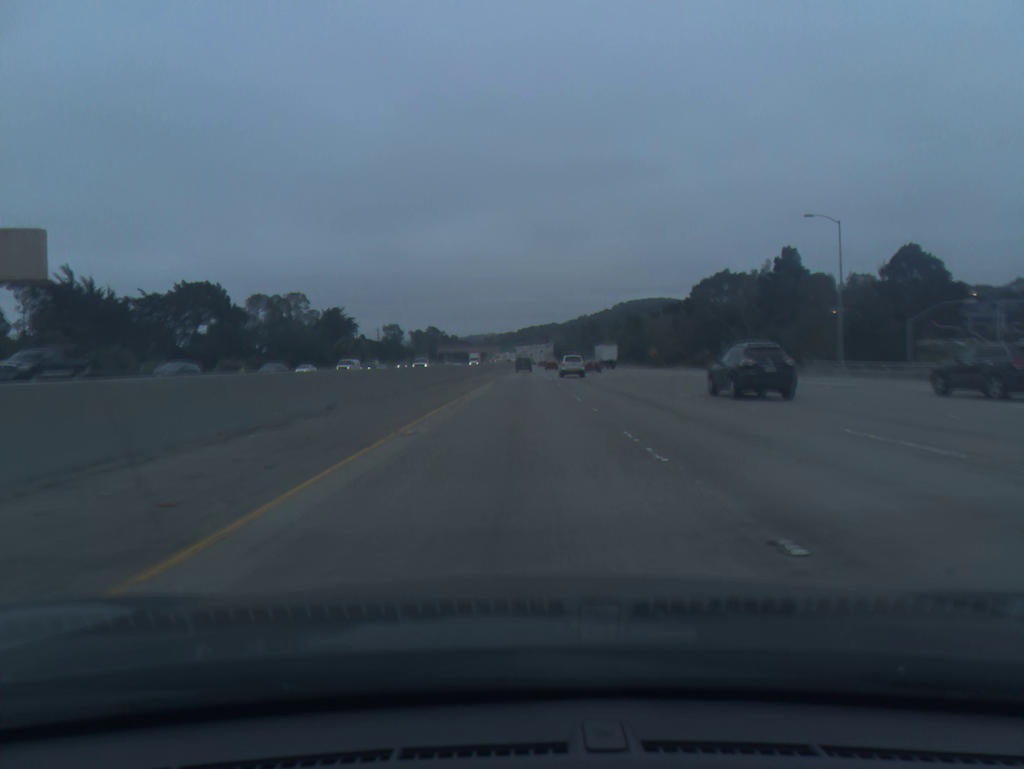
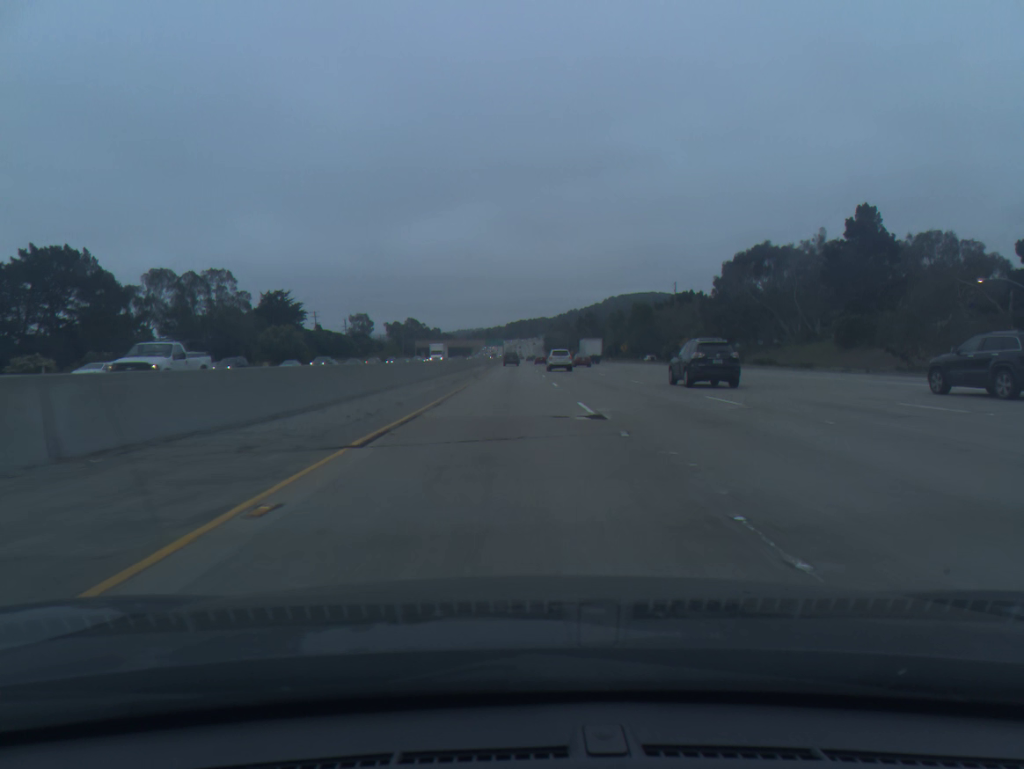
(+0.3, +36.9) m; +1°
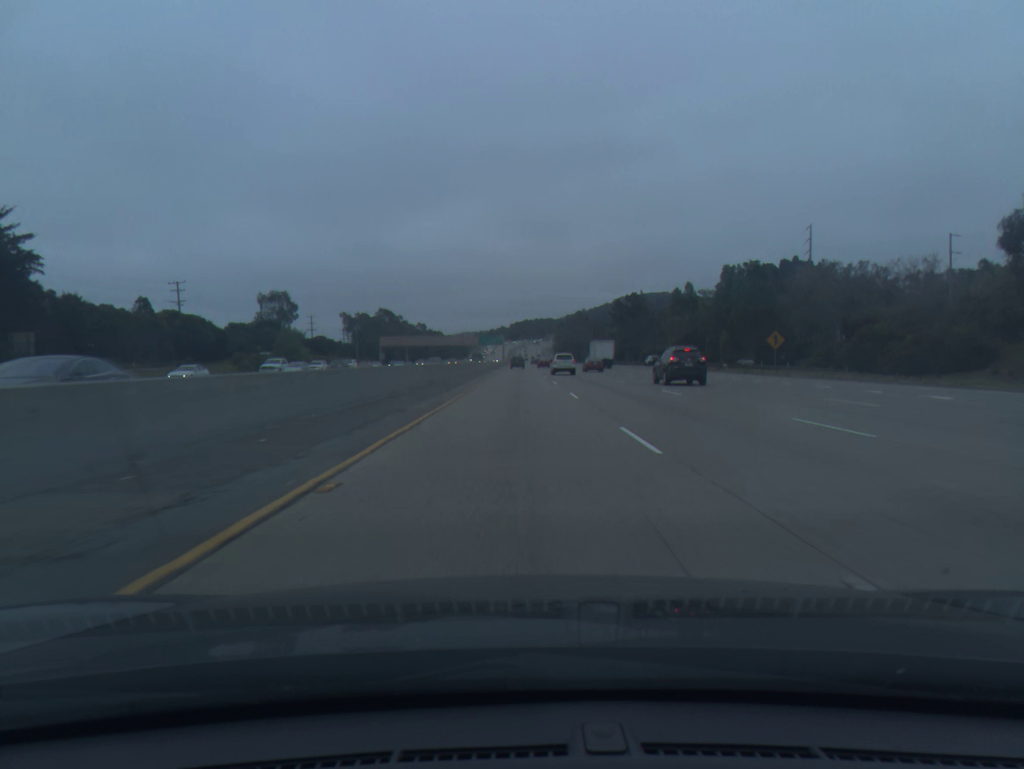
(-0.7, +92.0) m; 0°
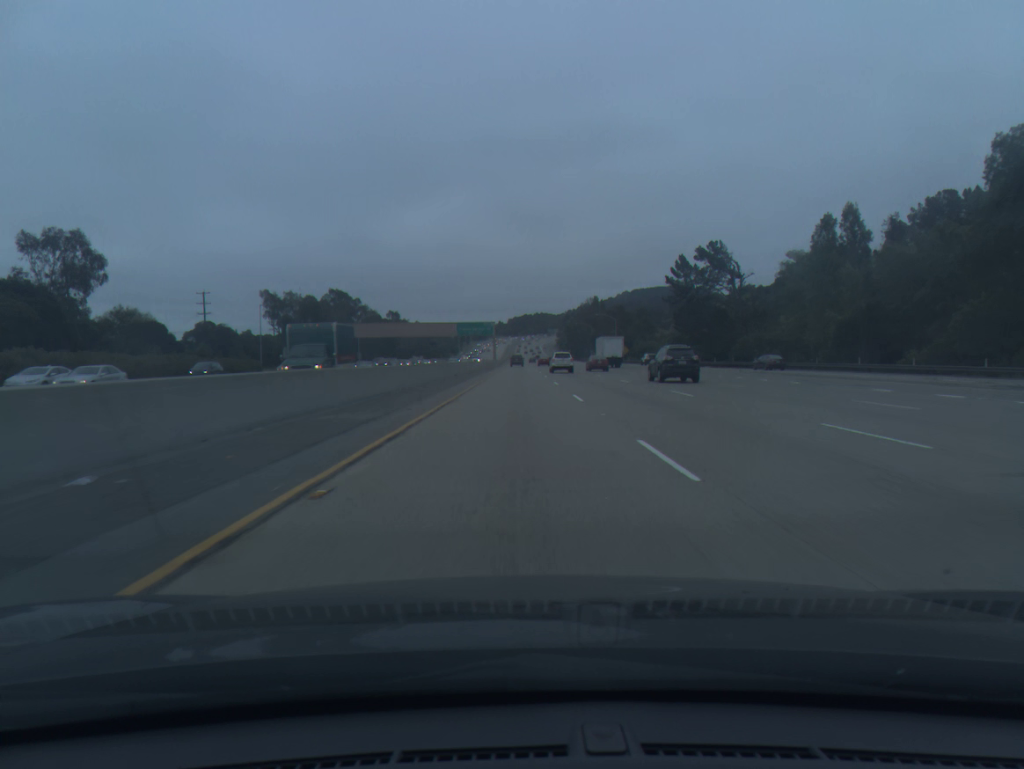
(0.0, +73.6) m; 0°
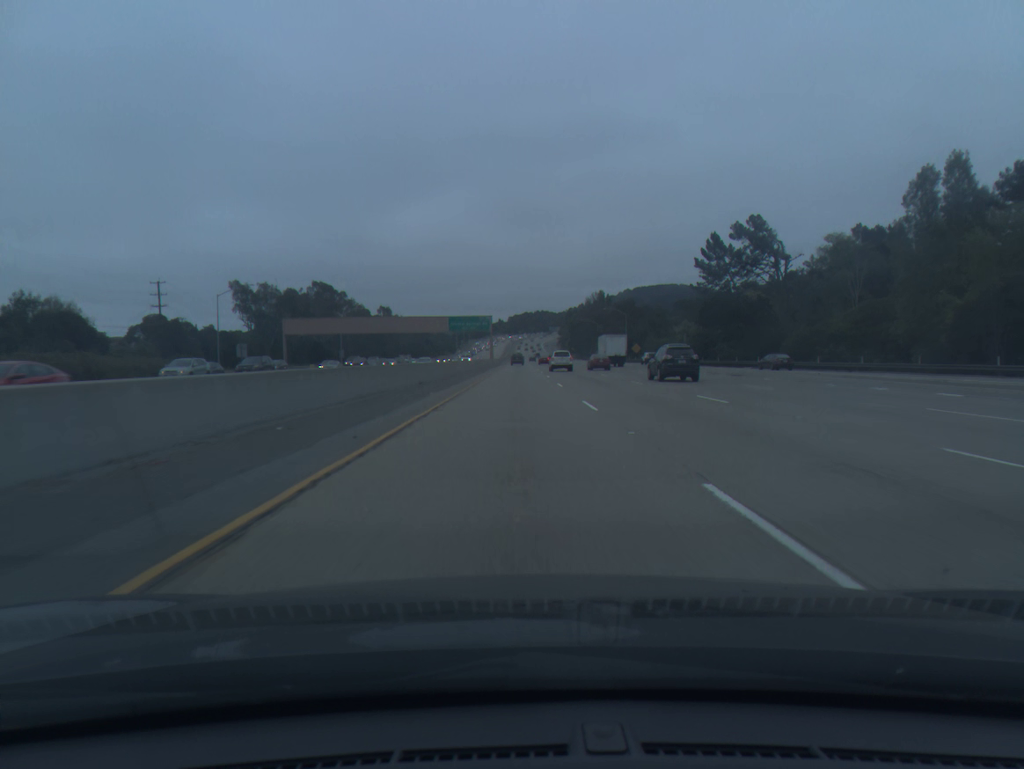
(0.0, +18.4) m; 0°
